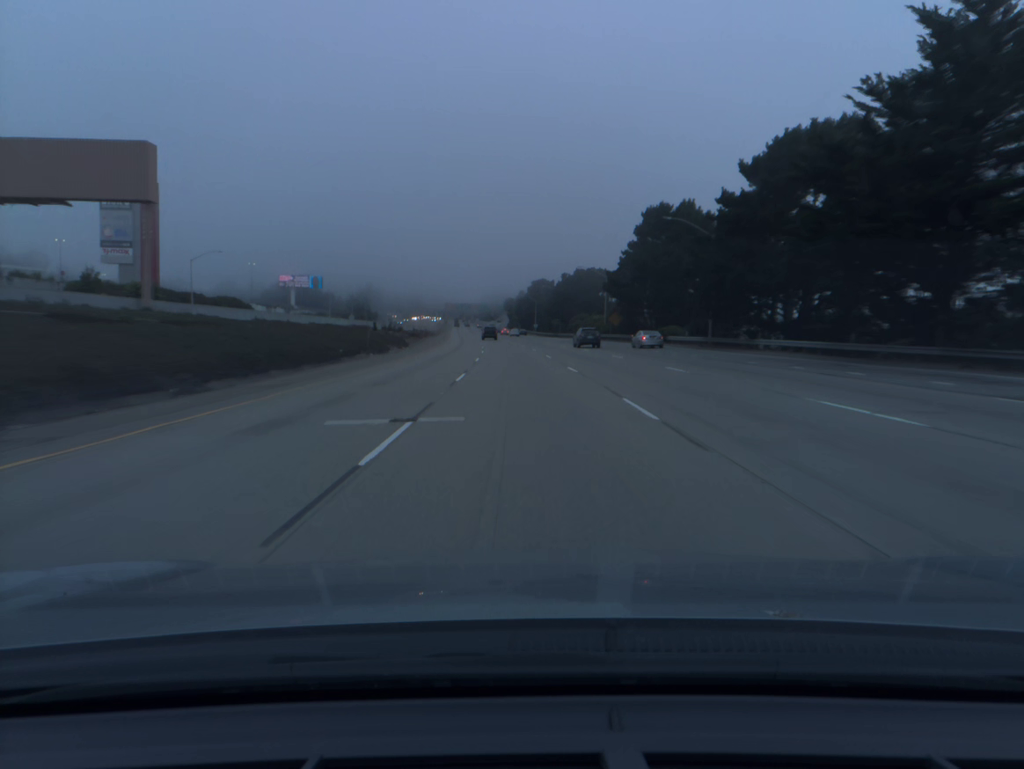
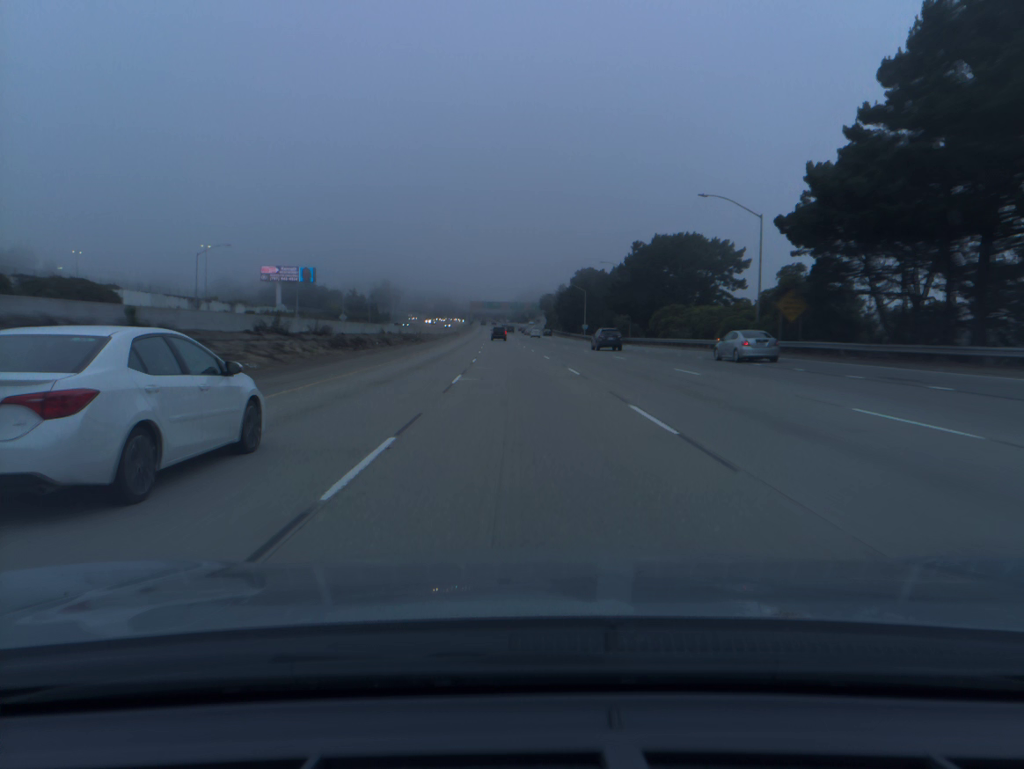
(-1.4, +59.9) m; -3°
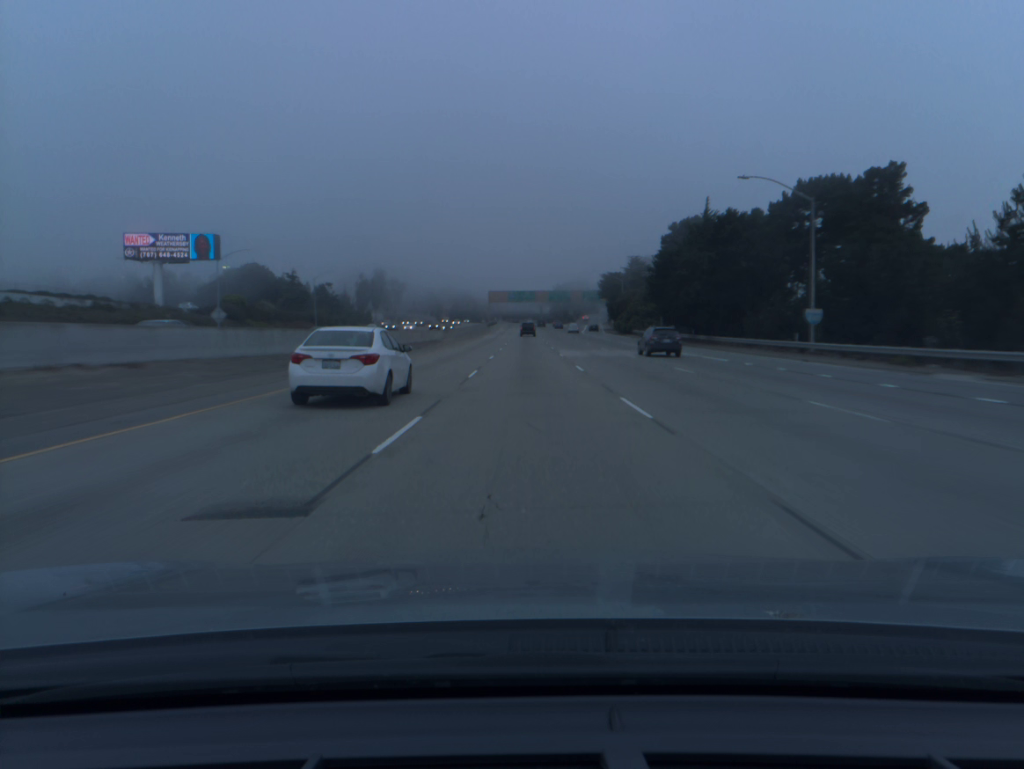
(-3.0, +99.8) m; -3°
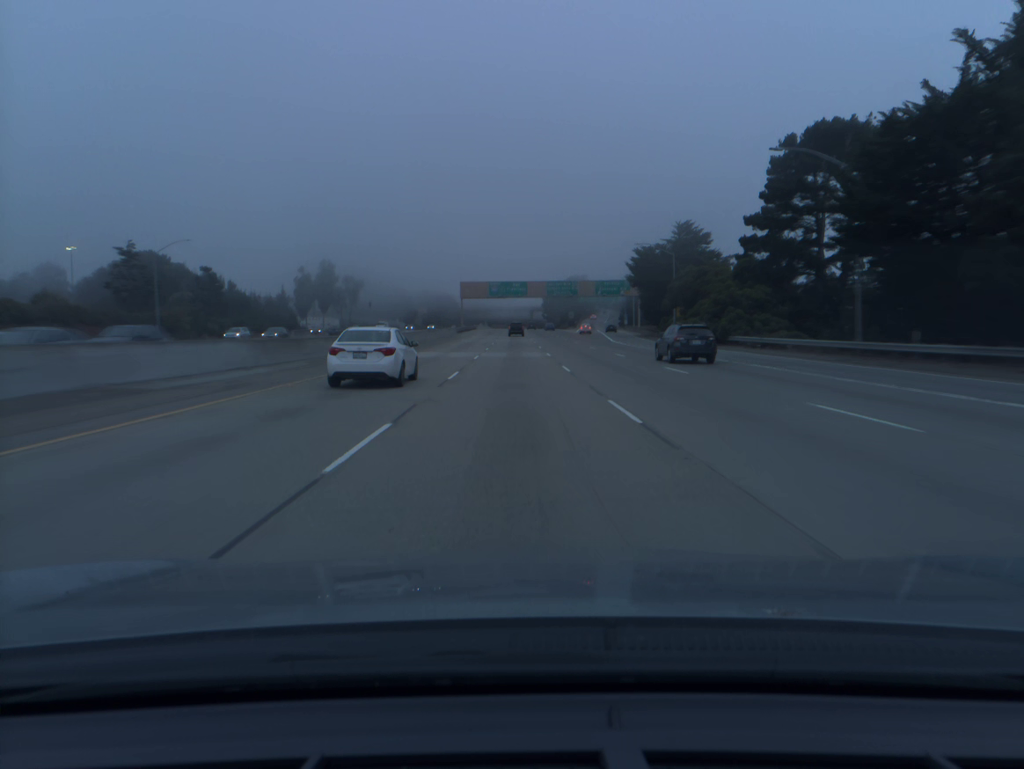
(+0.3, +59.9) m; +1°
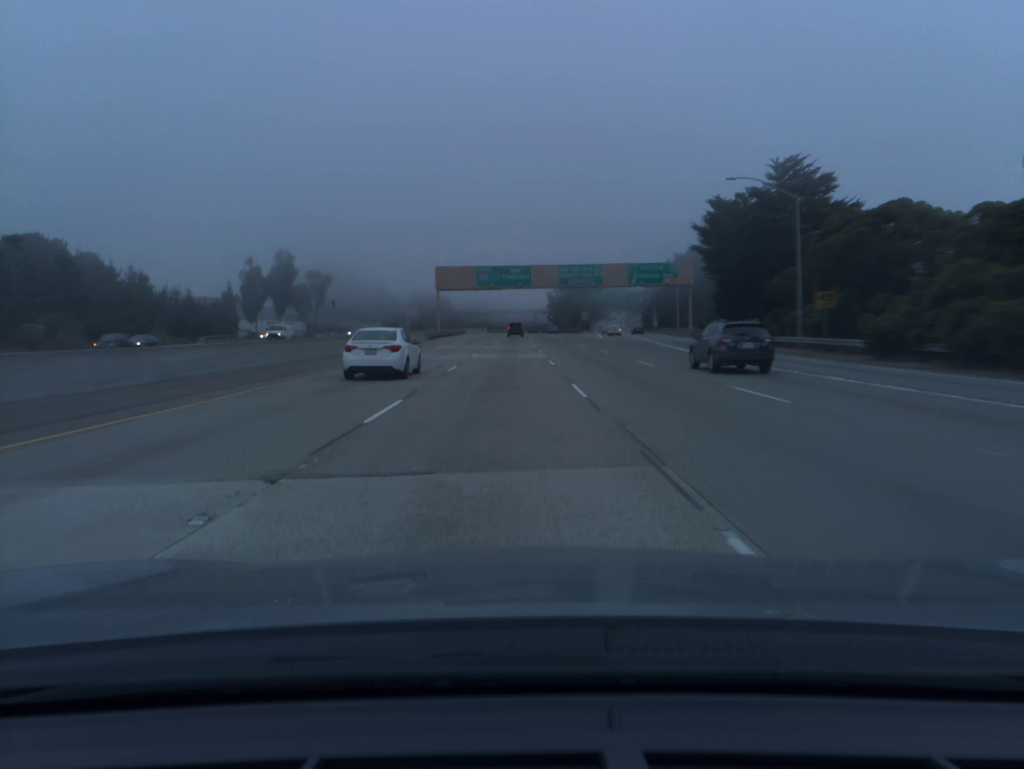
(+0.1, +39.4) m; 0°
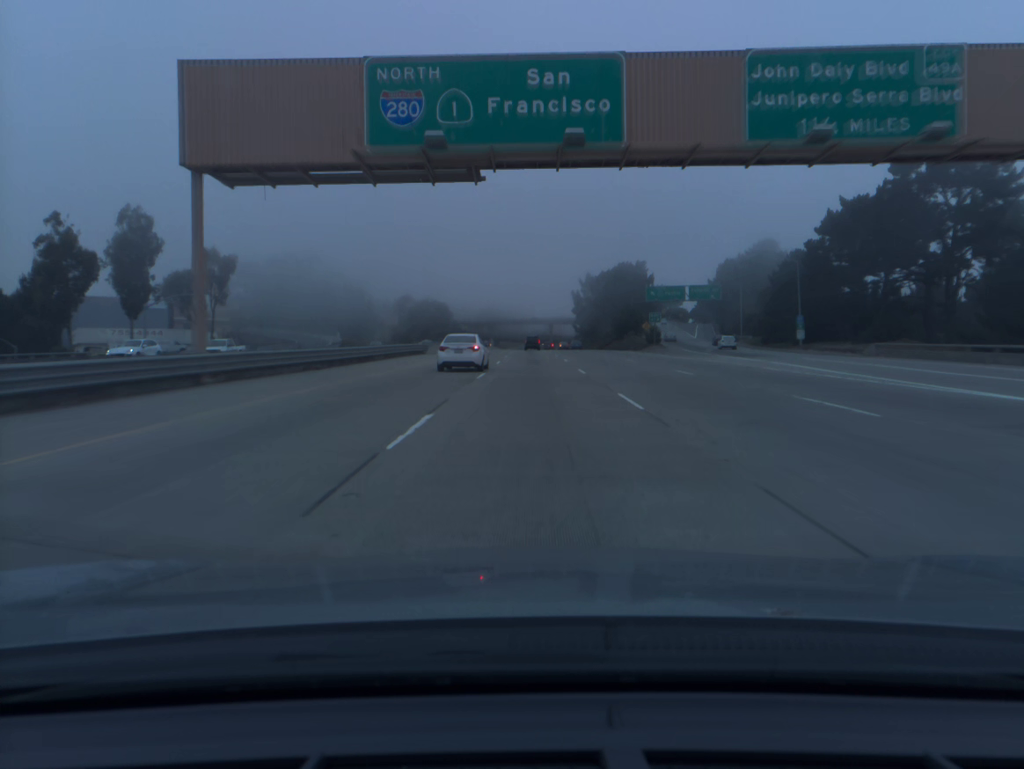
(-1.3, +75.3) m; -1°
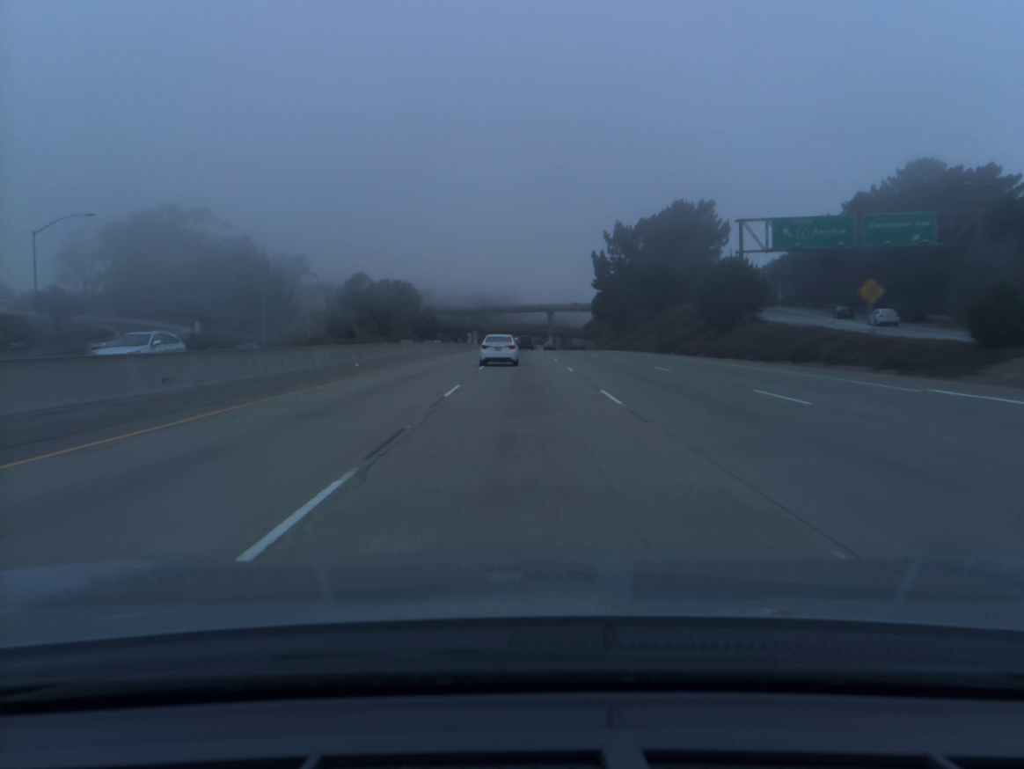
(+0.8, +73.5) m; +1°
